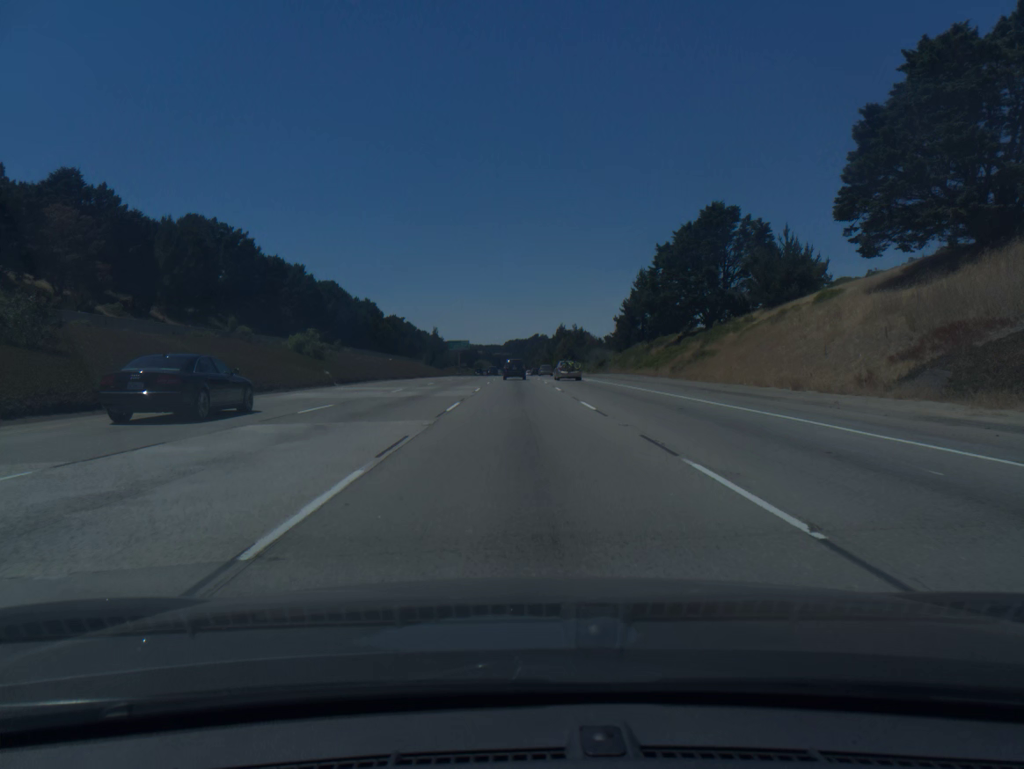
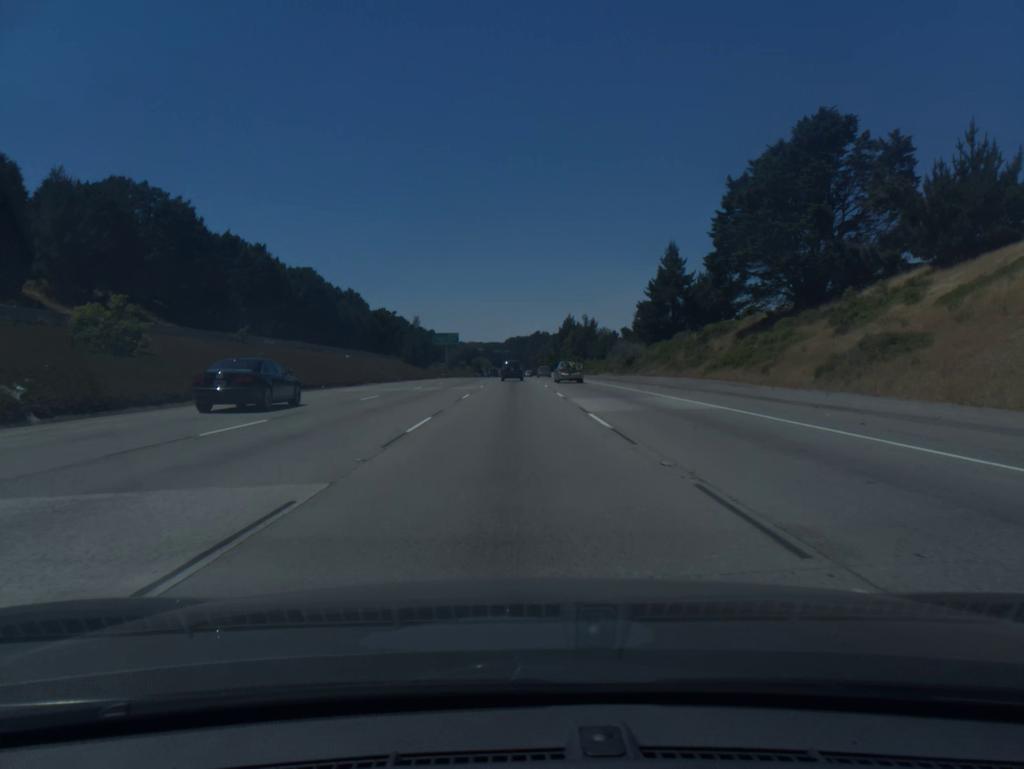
(+0.1, +34.7) m; 0°
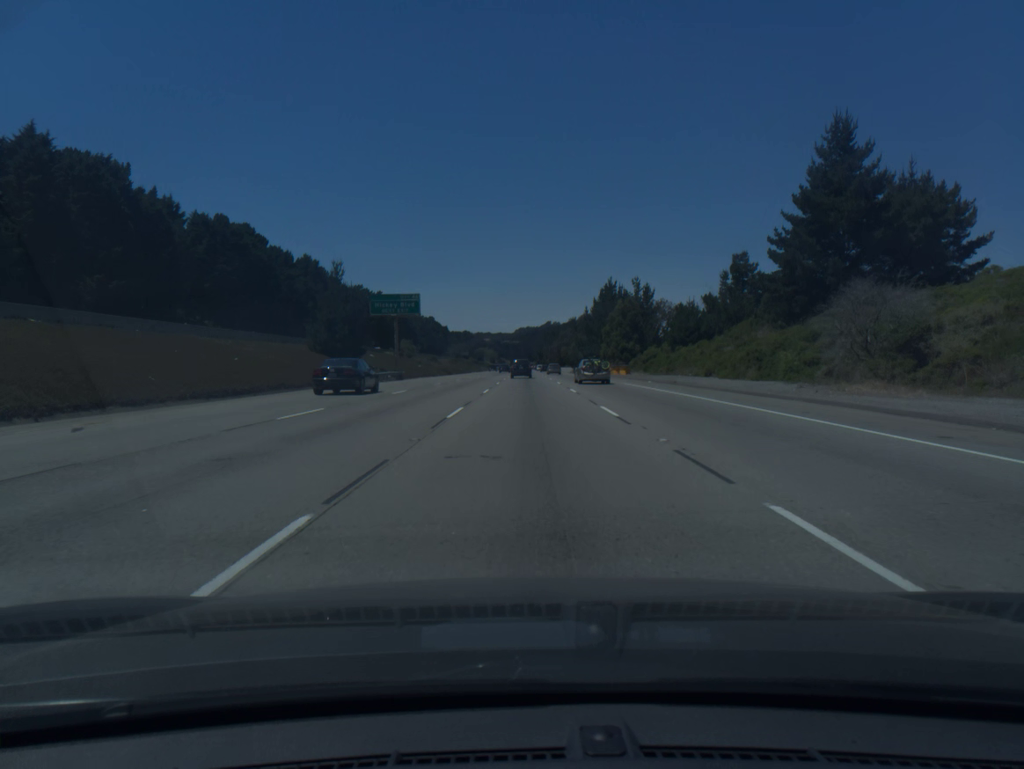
(-0.7, +70.1) m; -1°
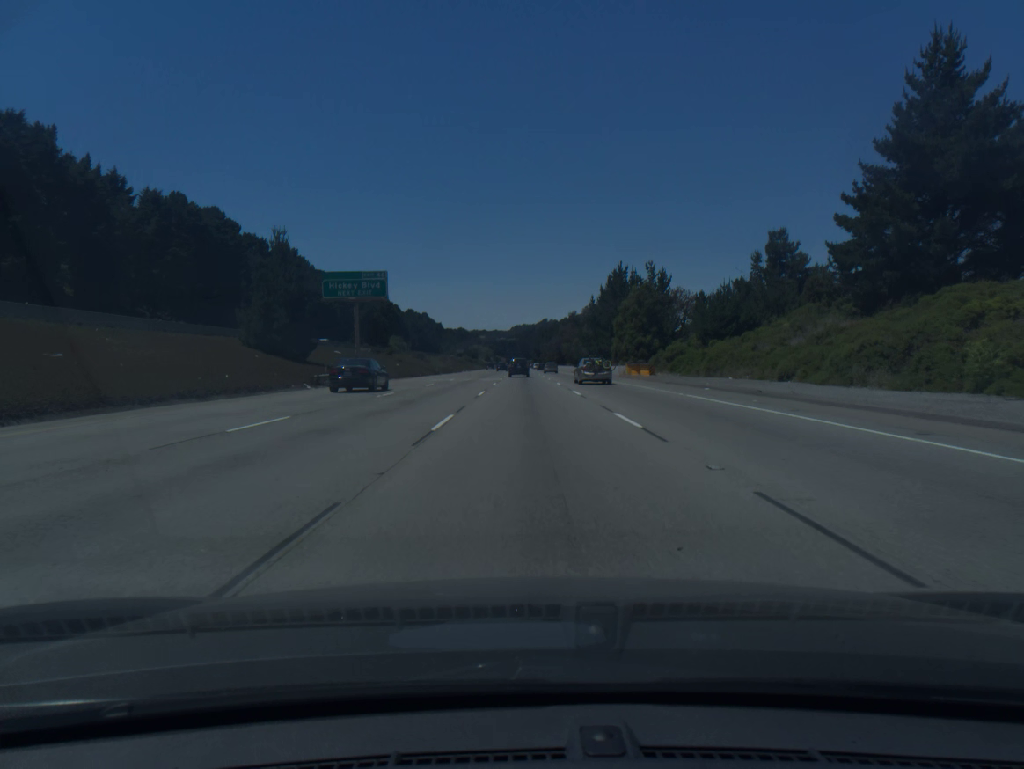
(0.0, +17.7) m; 0°
